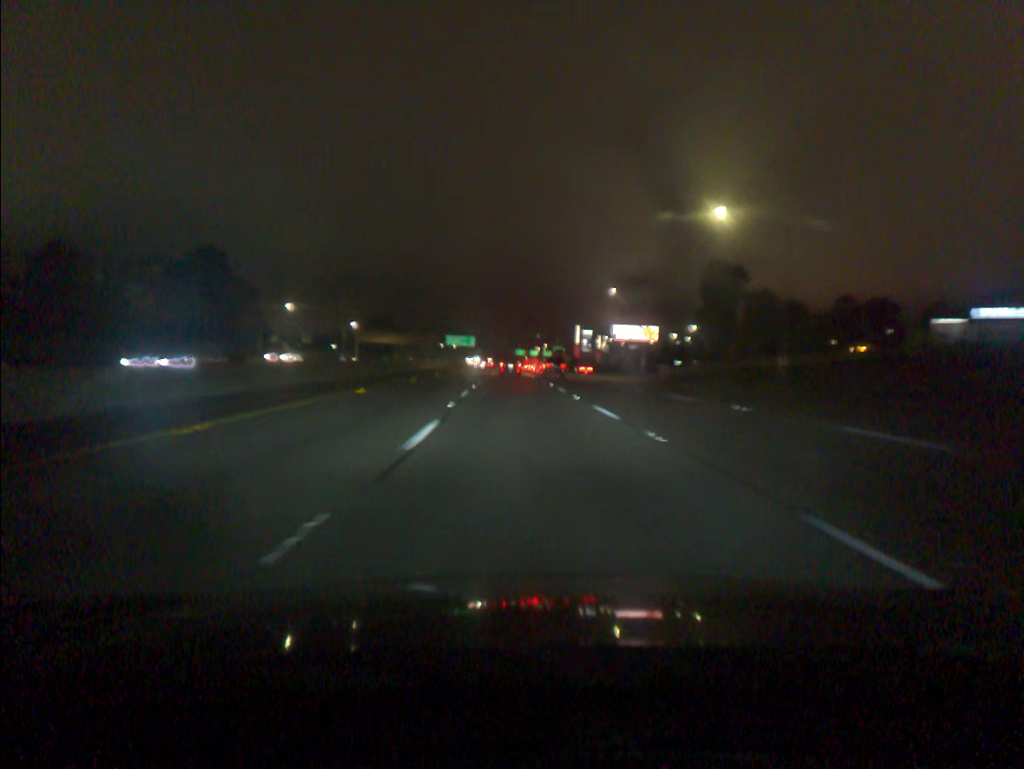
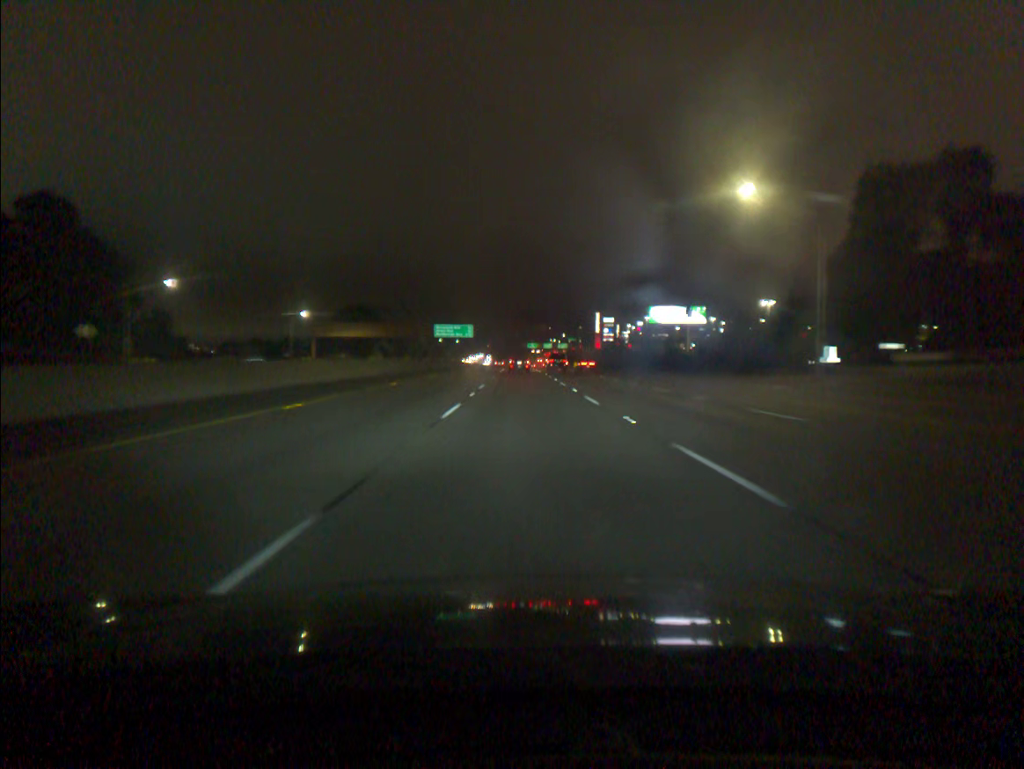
(-0.8, +53.1) m; -1°
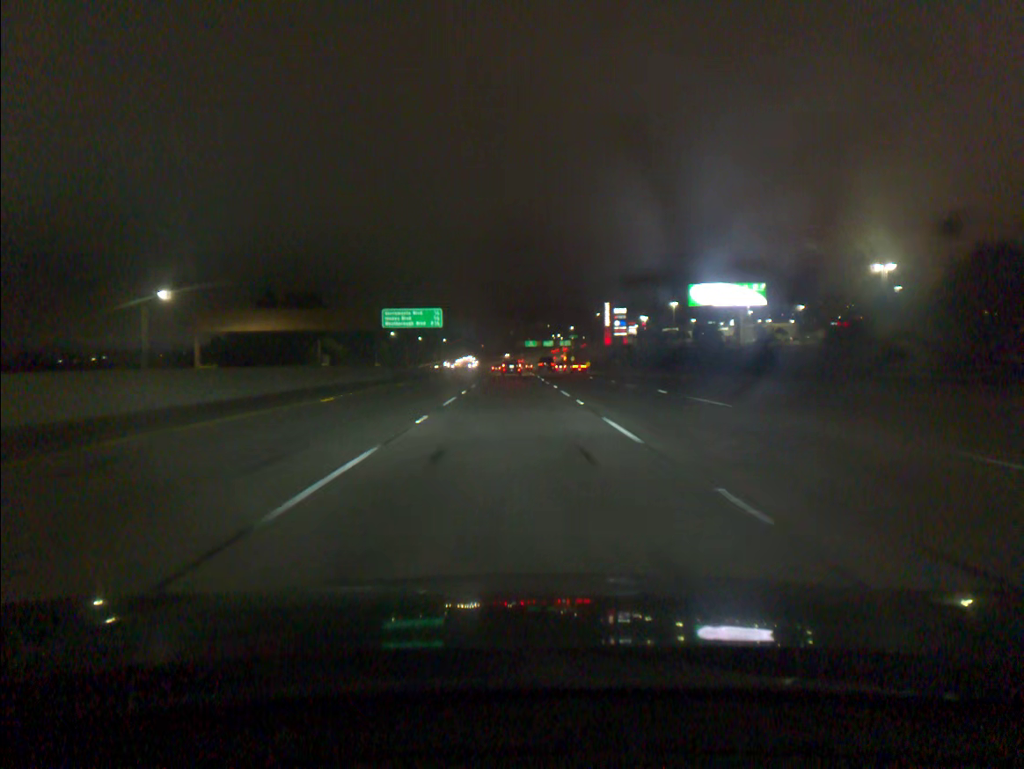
(+0.3, +53.6) m; 0°
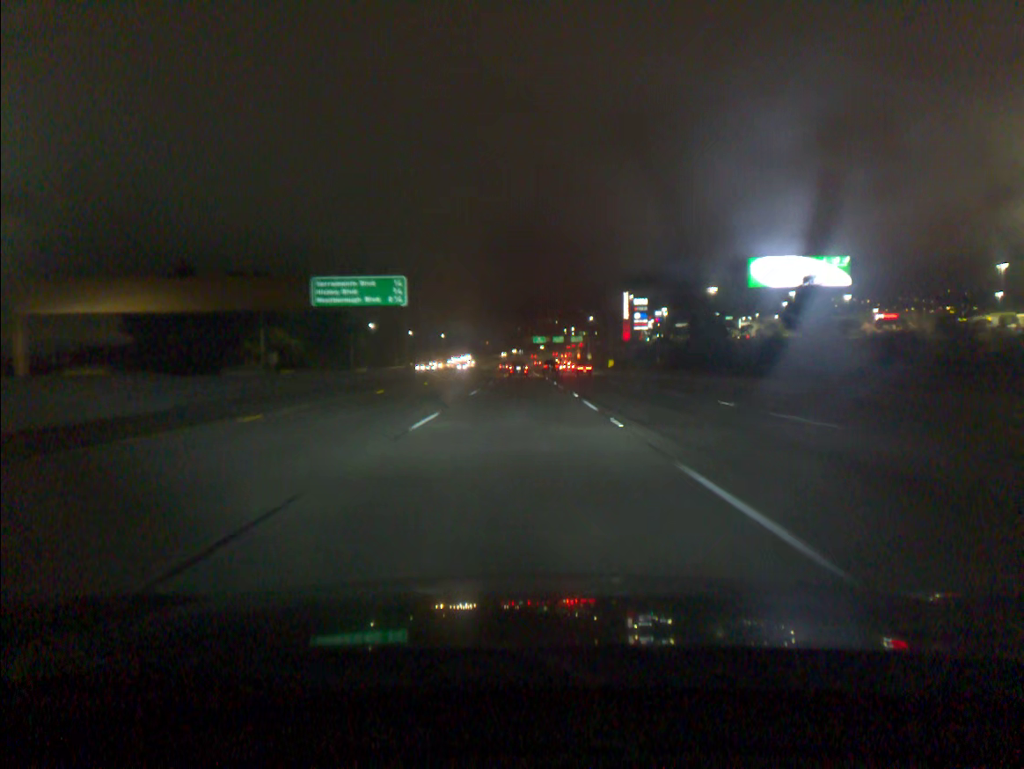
(-0.2, +36.1) m; 0°
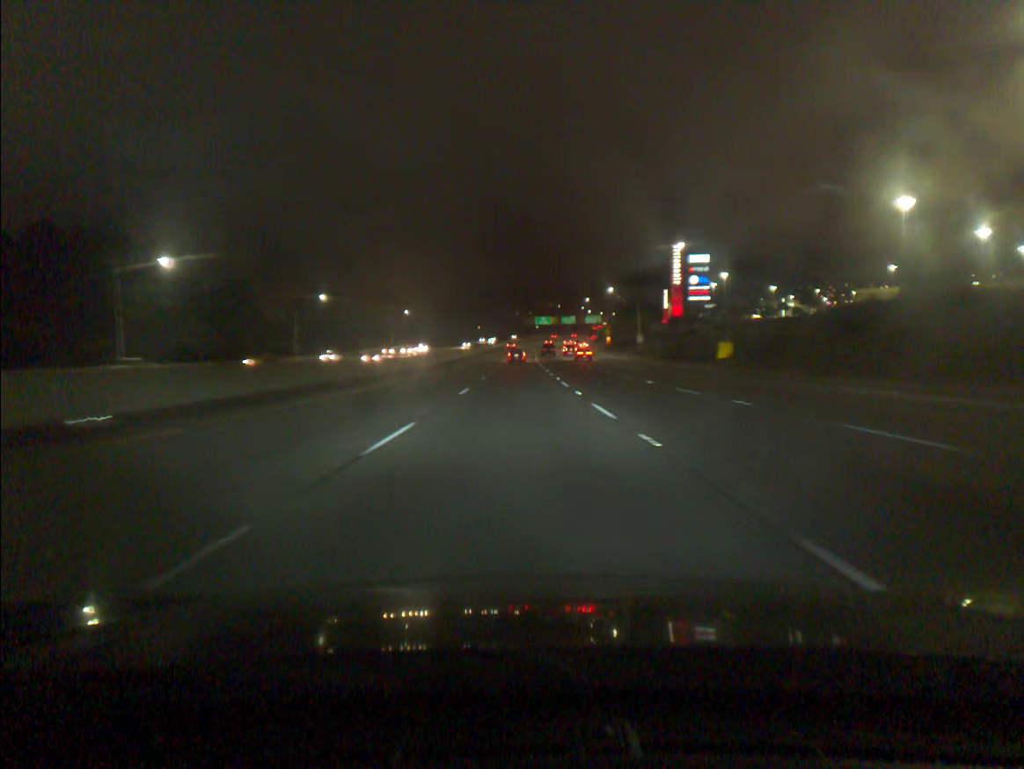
(+0.3, +91.8) m; 0°
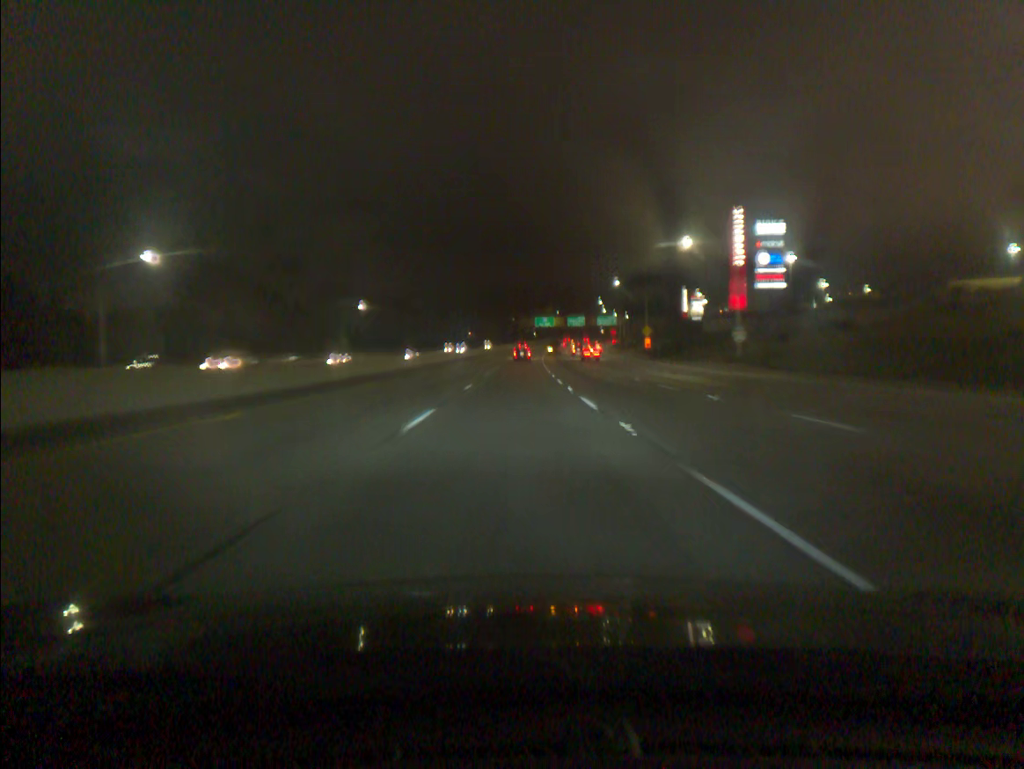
(+0.1, +55.6) m; 0°
